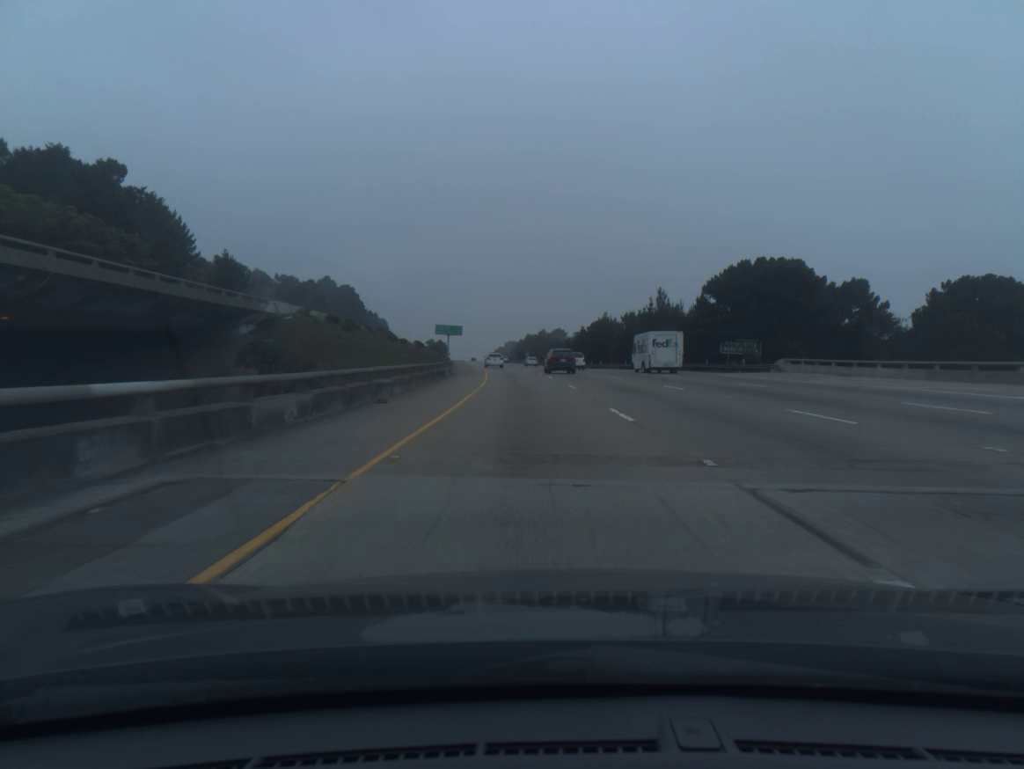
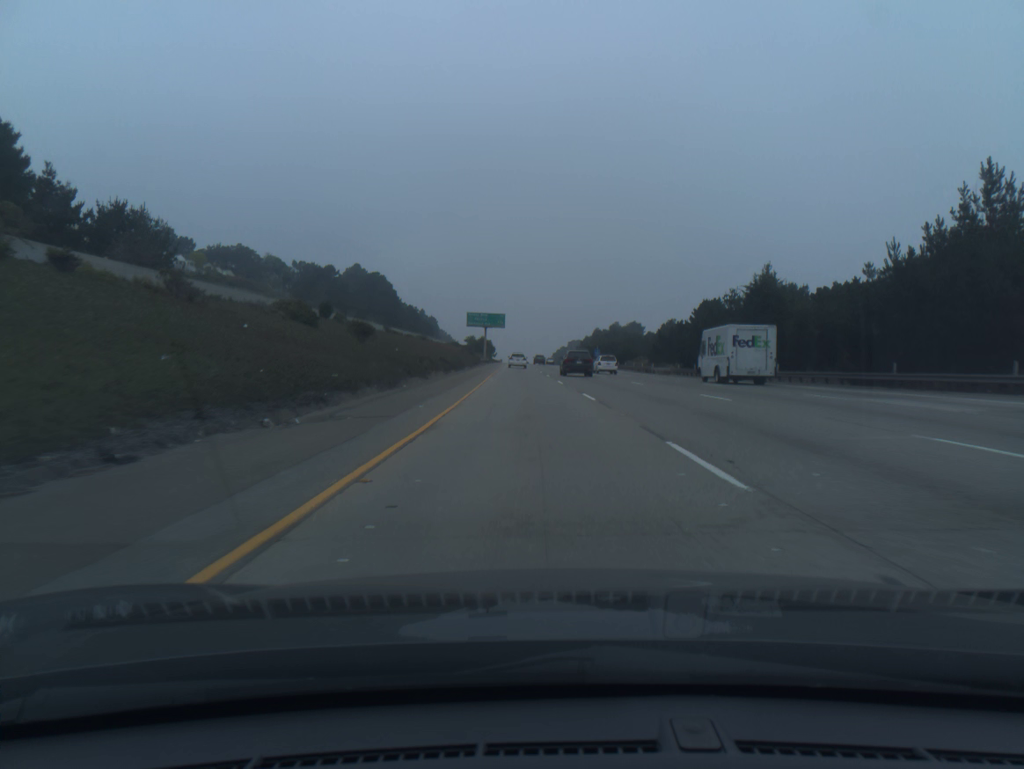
(-2.4, +60.3) m; -4°
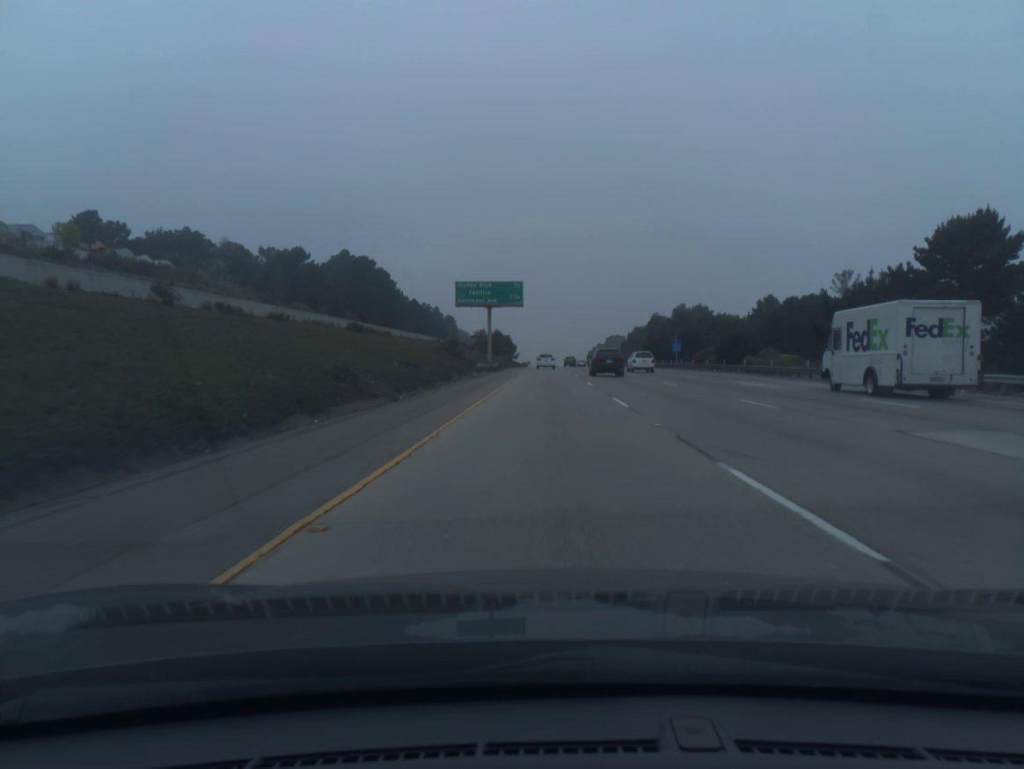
(-2.0, +60.3) m; -2°
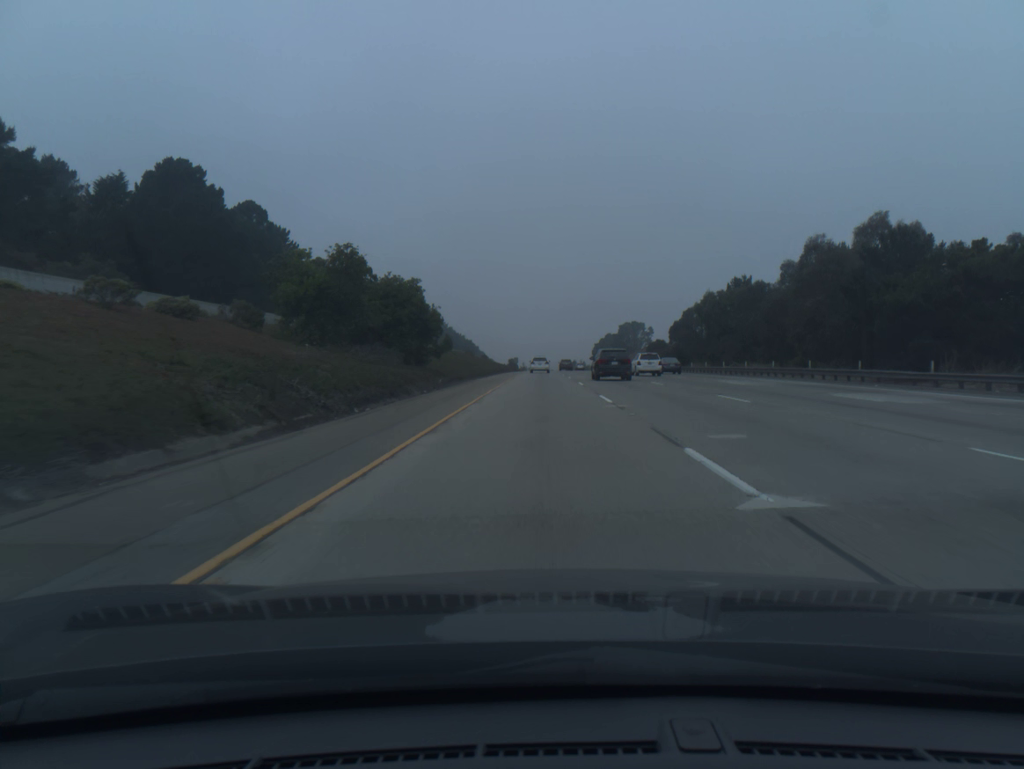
(+0.7, +100.6) m; 0°
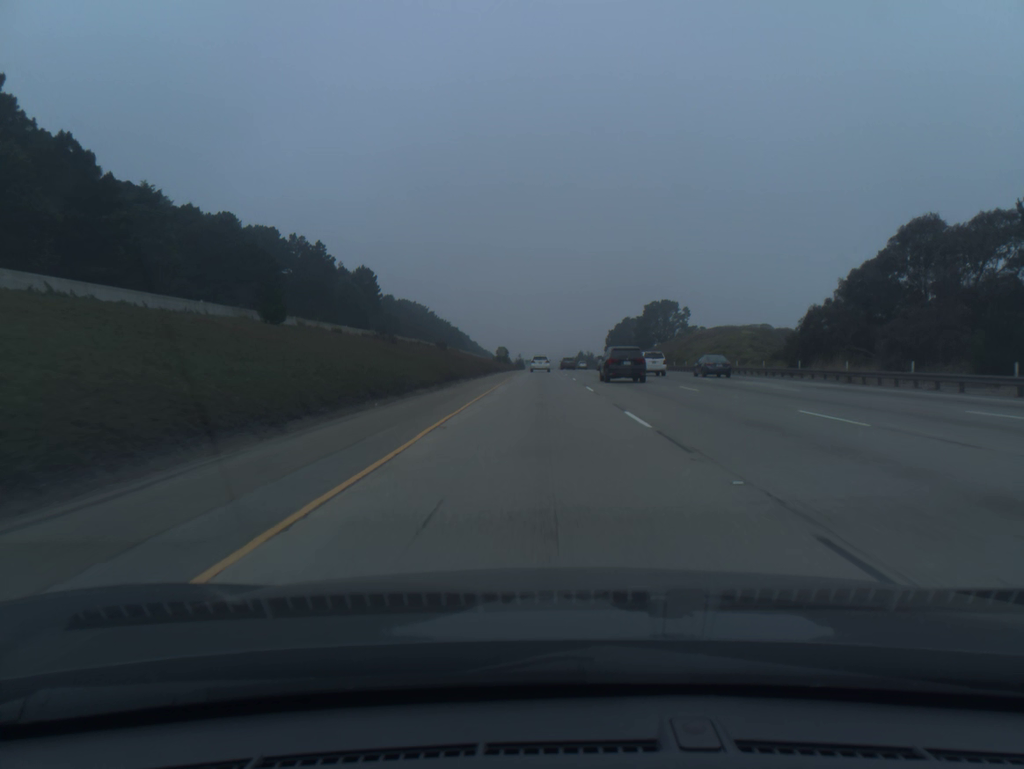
(-0.1, +80.8) m; 0°
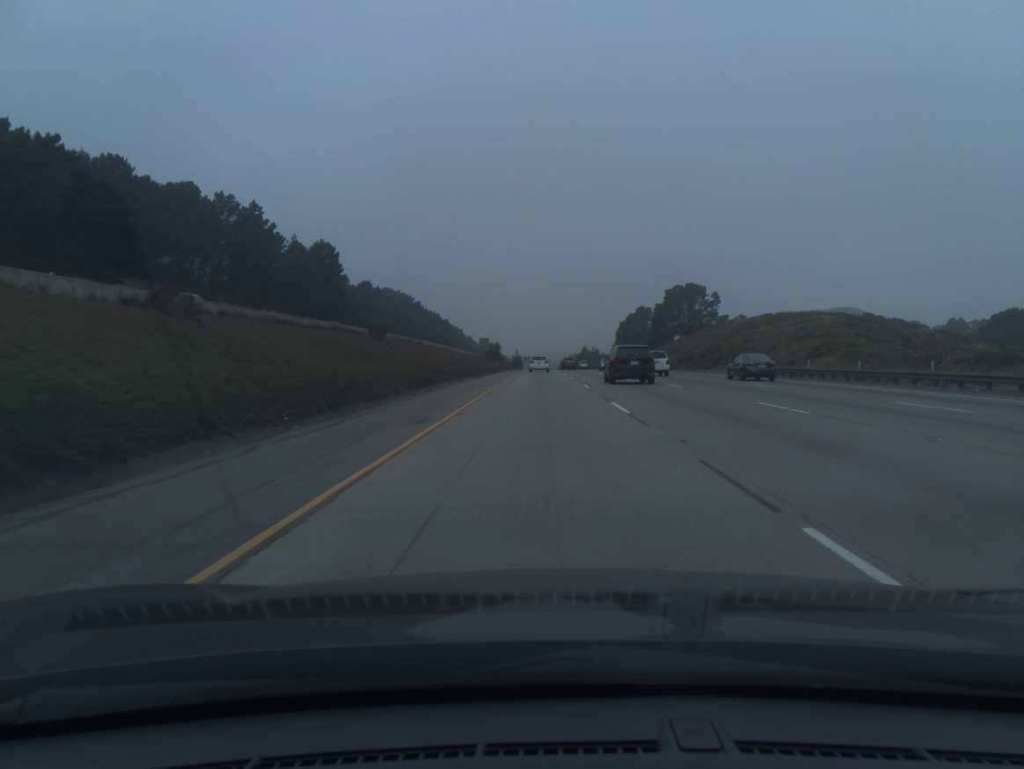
(0.0, +40.5) m; 0°
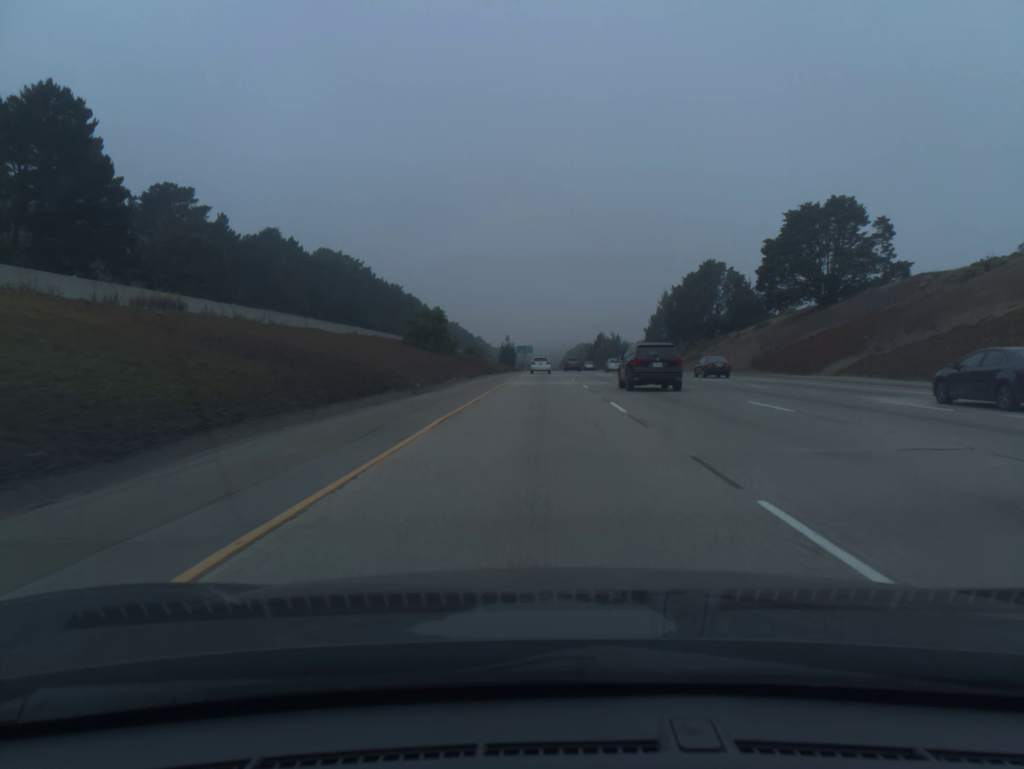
(0.0, +101.5) m; 0°
